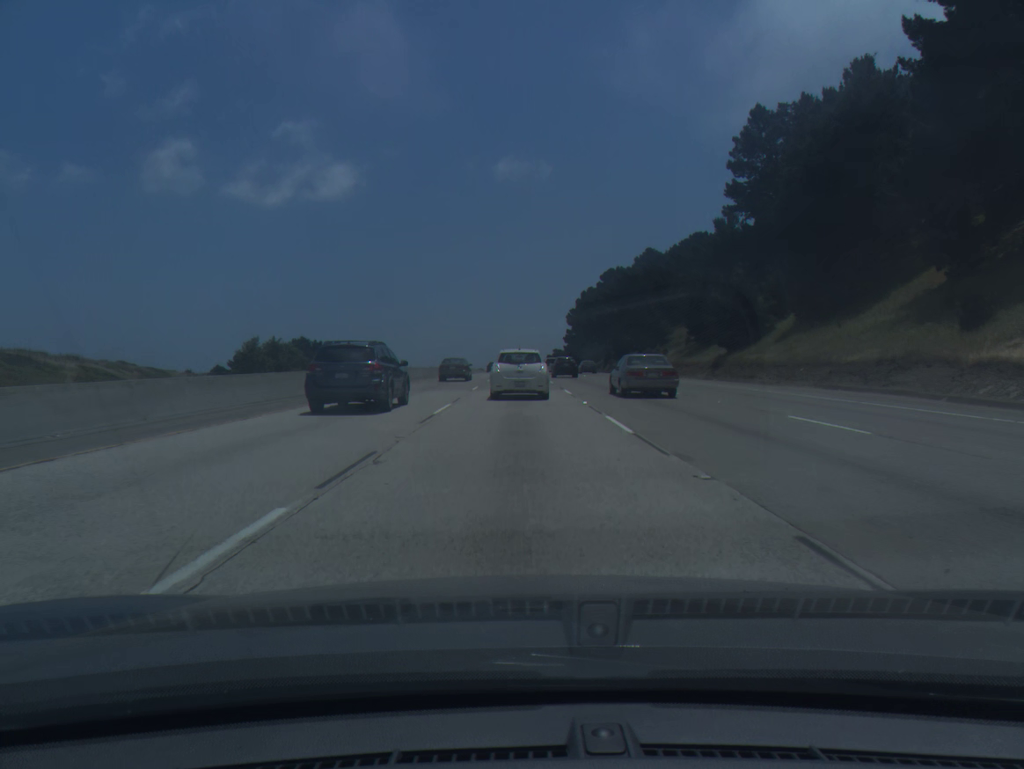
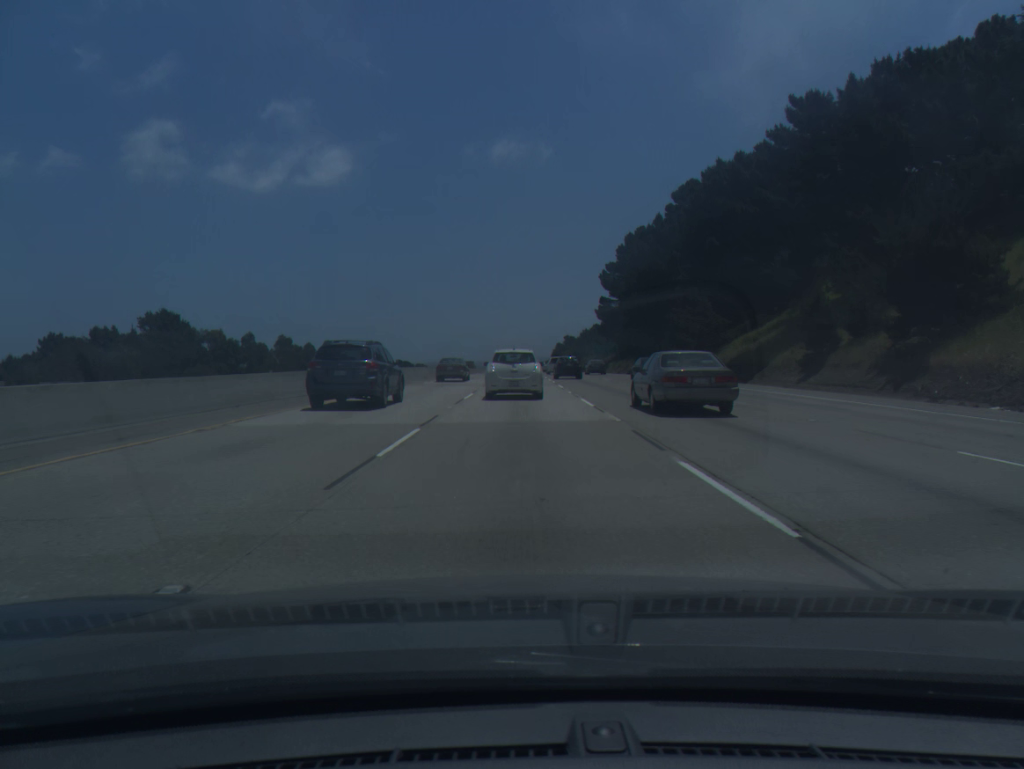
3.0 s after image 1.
(-0.3, +95.1) m; 0°
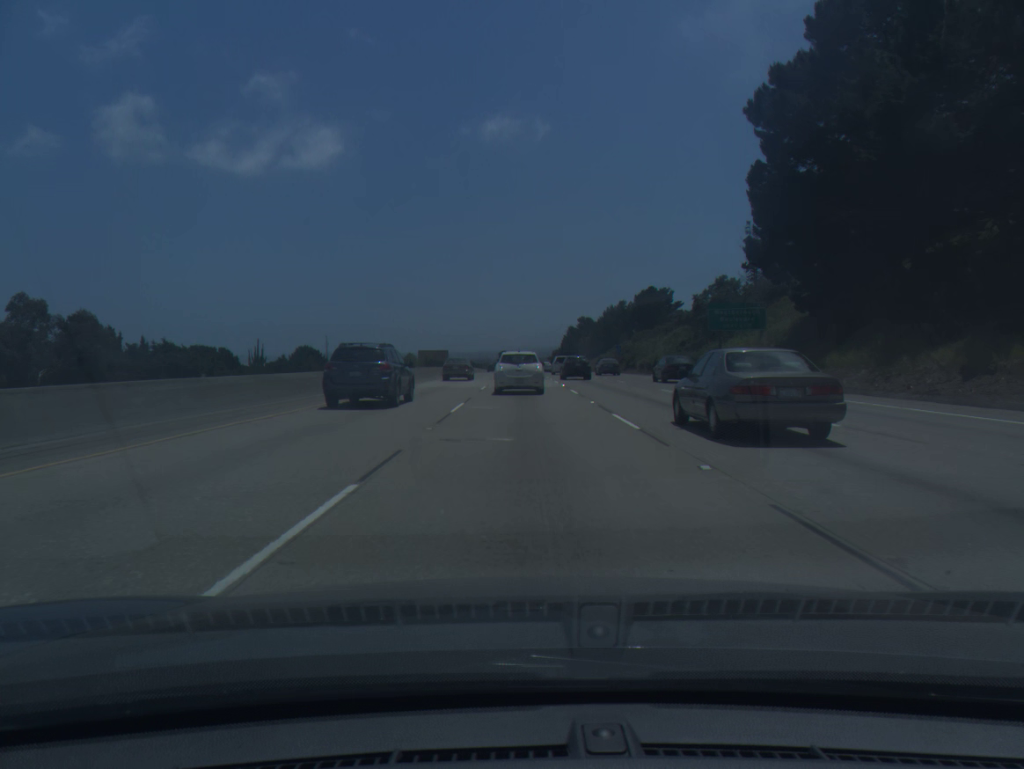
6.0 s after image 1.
(-0.1, +94.1) m; 0°
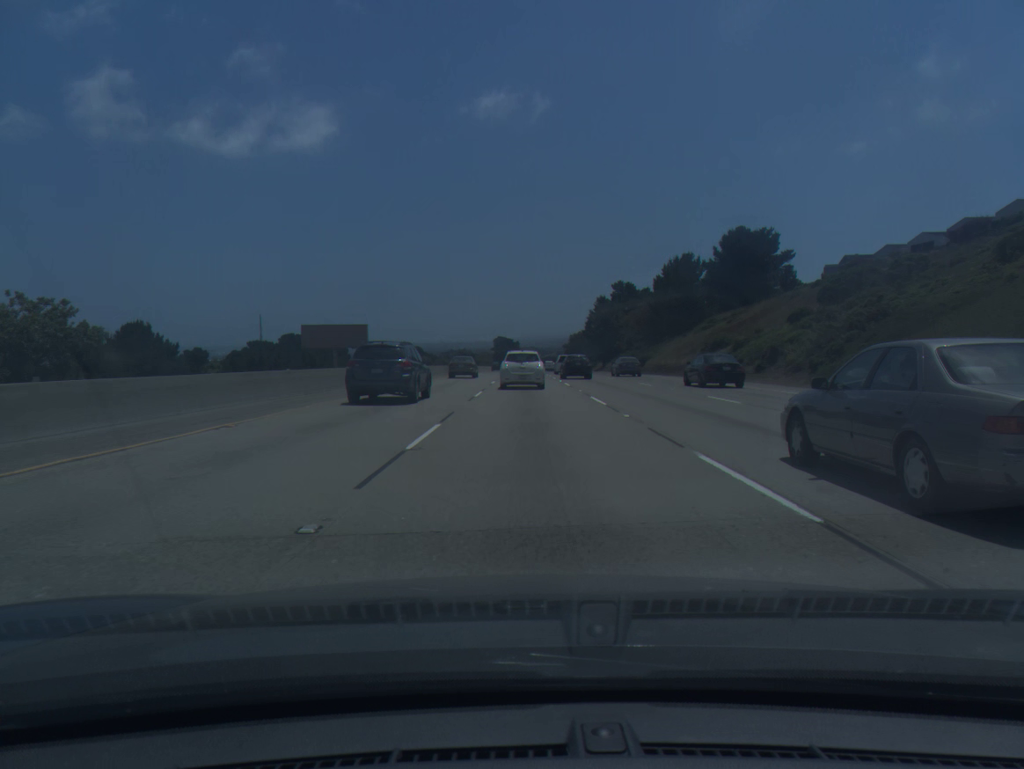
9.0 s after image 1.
(0.0, +95.7) m; 0°
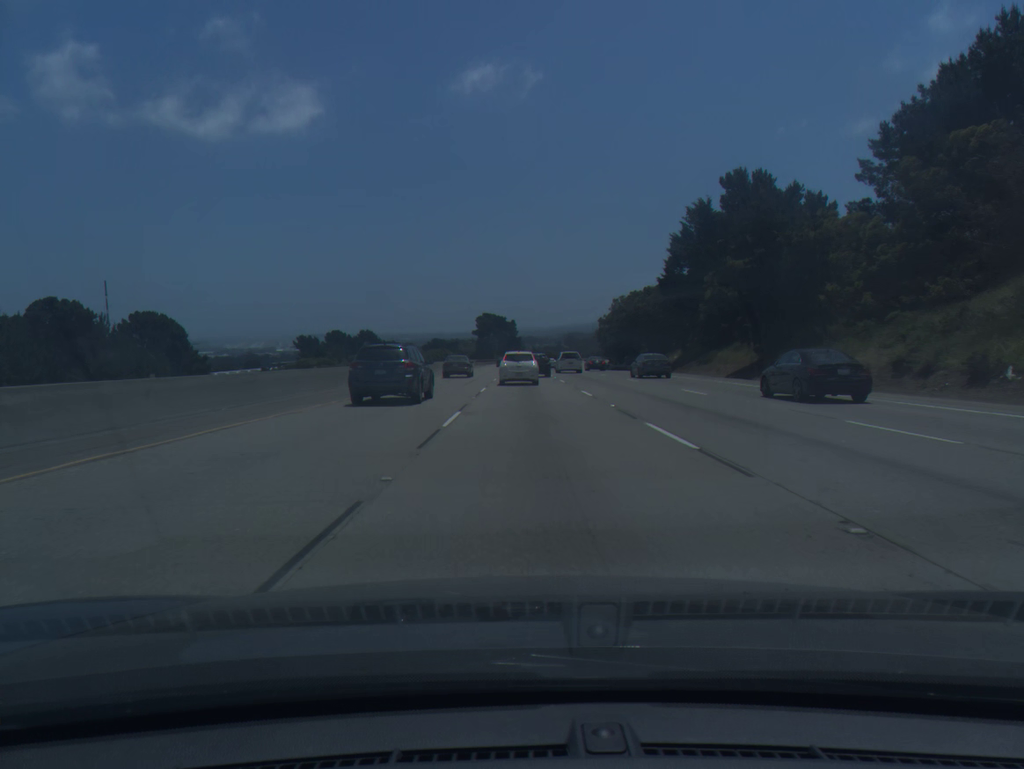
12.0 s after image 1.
(+0.1, +98.4) m; 0°
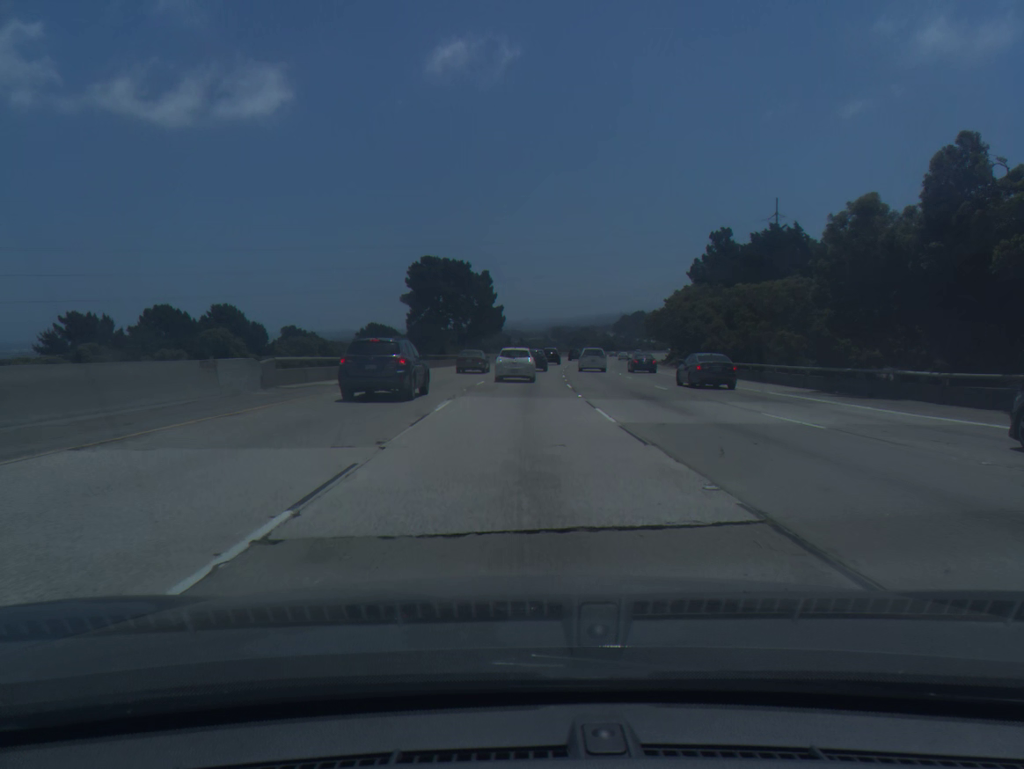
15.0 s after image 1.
(+0.2, +99.1) m; +1°
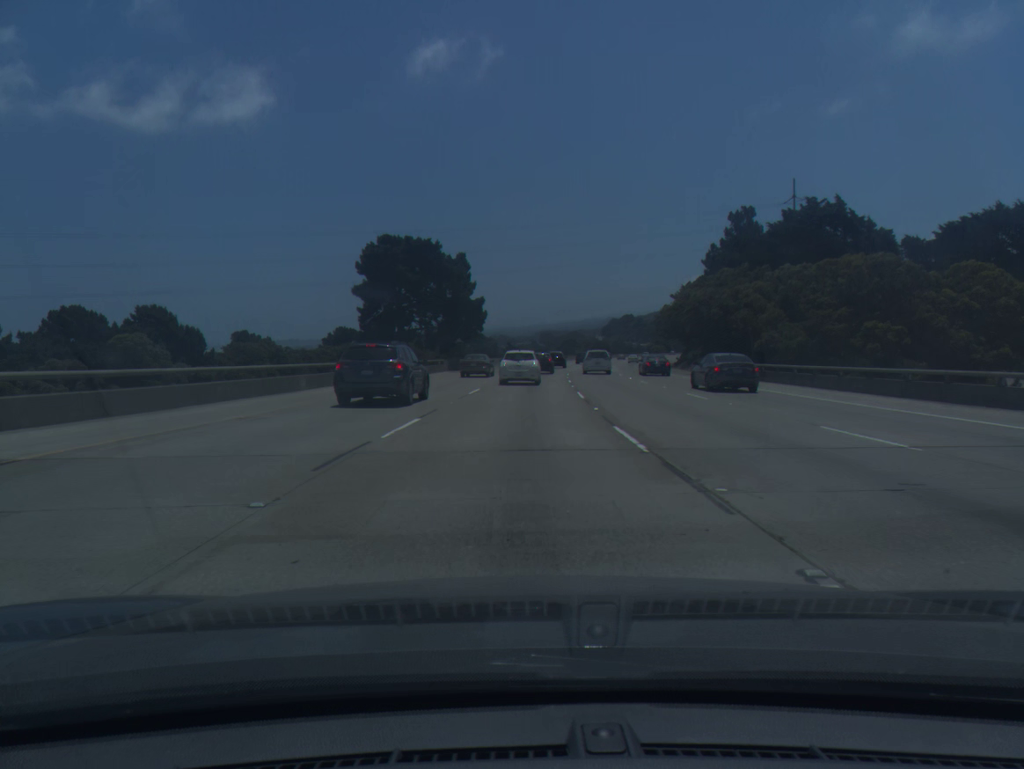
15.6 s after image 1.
(+0.1, +19.8) m; +1°
